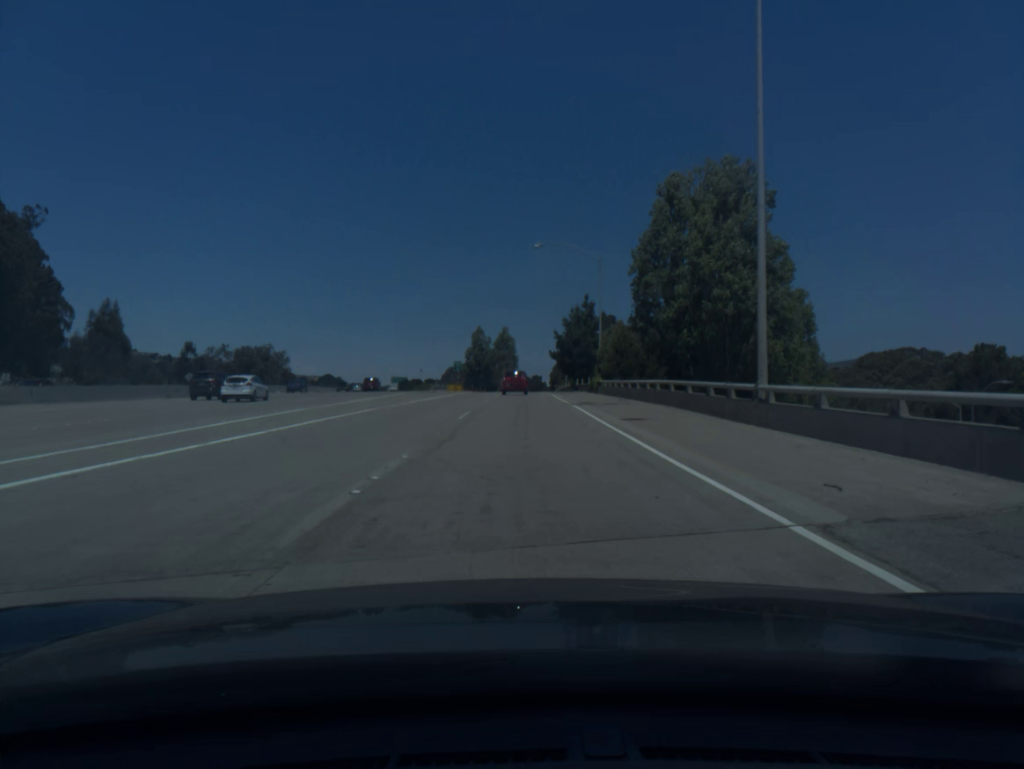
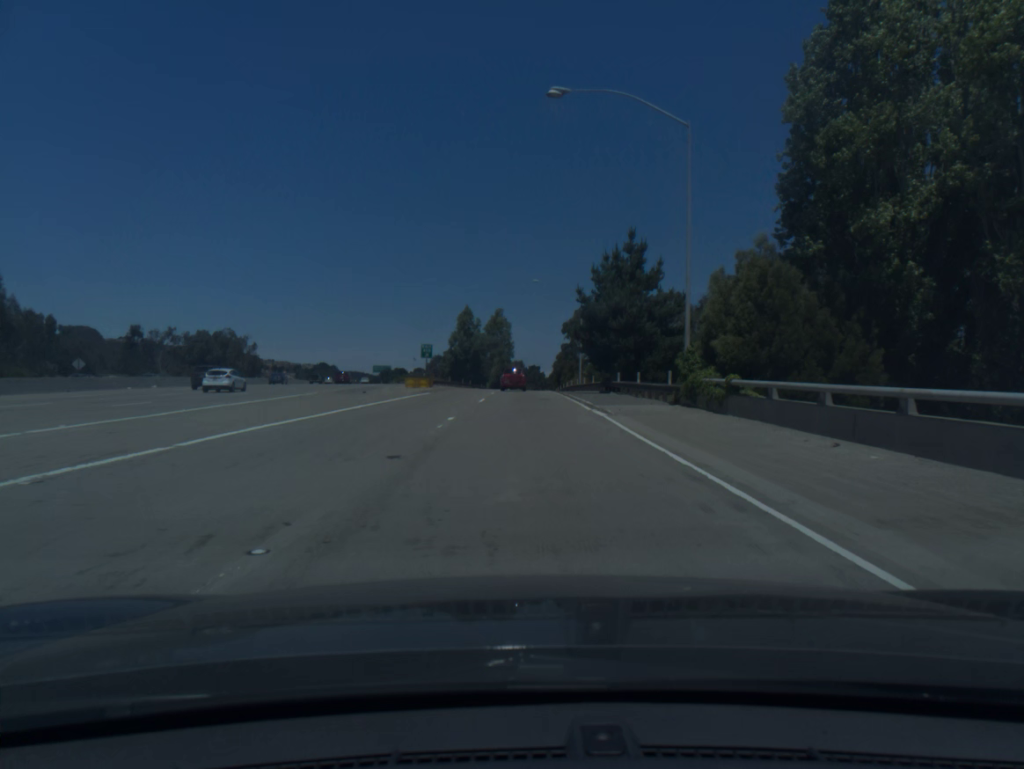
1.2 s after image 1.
(+0.1, +35.7) m; 0°
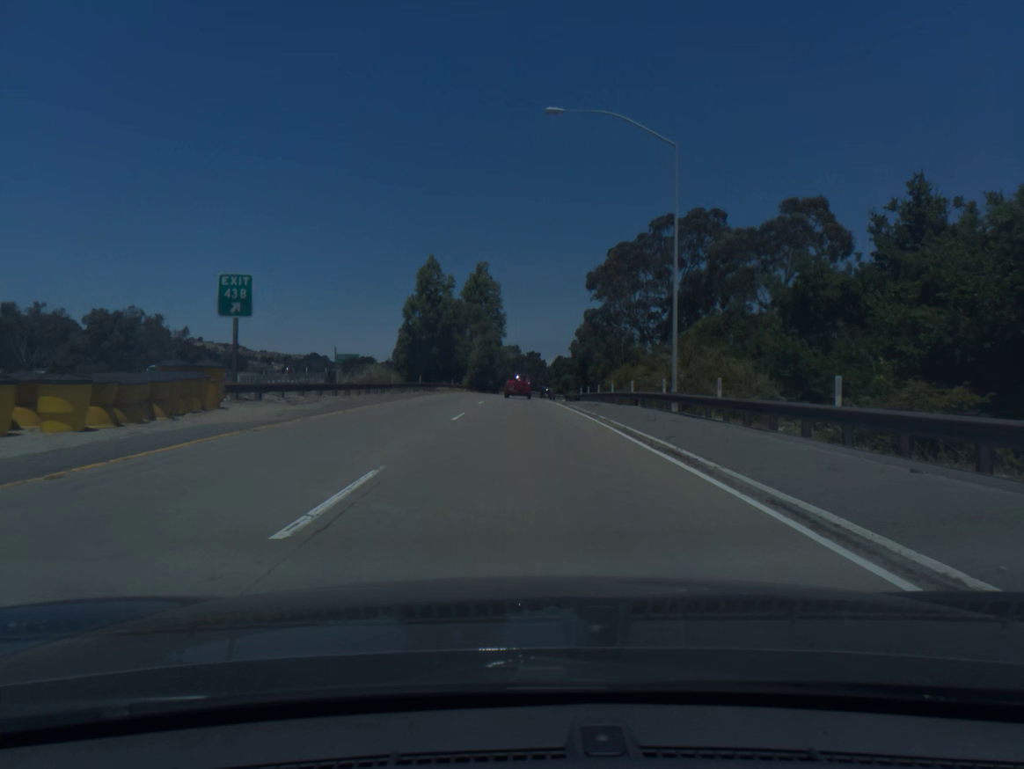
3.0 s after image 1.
(+0.2, +53.4) m; 0°
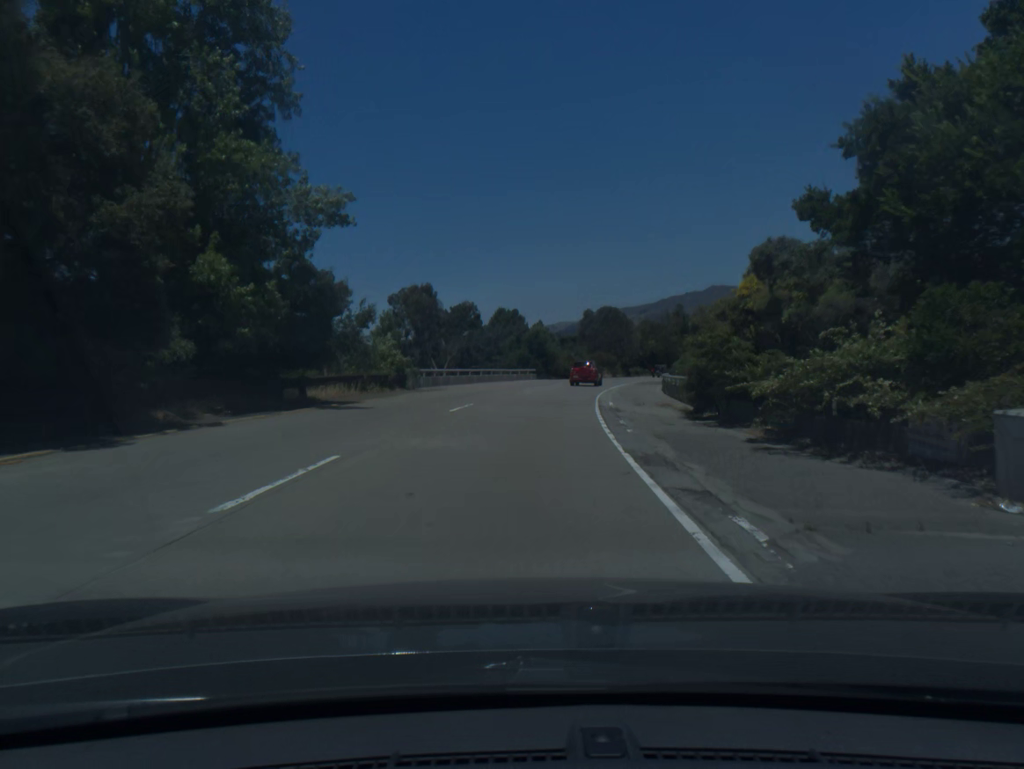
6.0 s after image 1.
(+1.5, +87.3) m; +4°
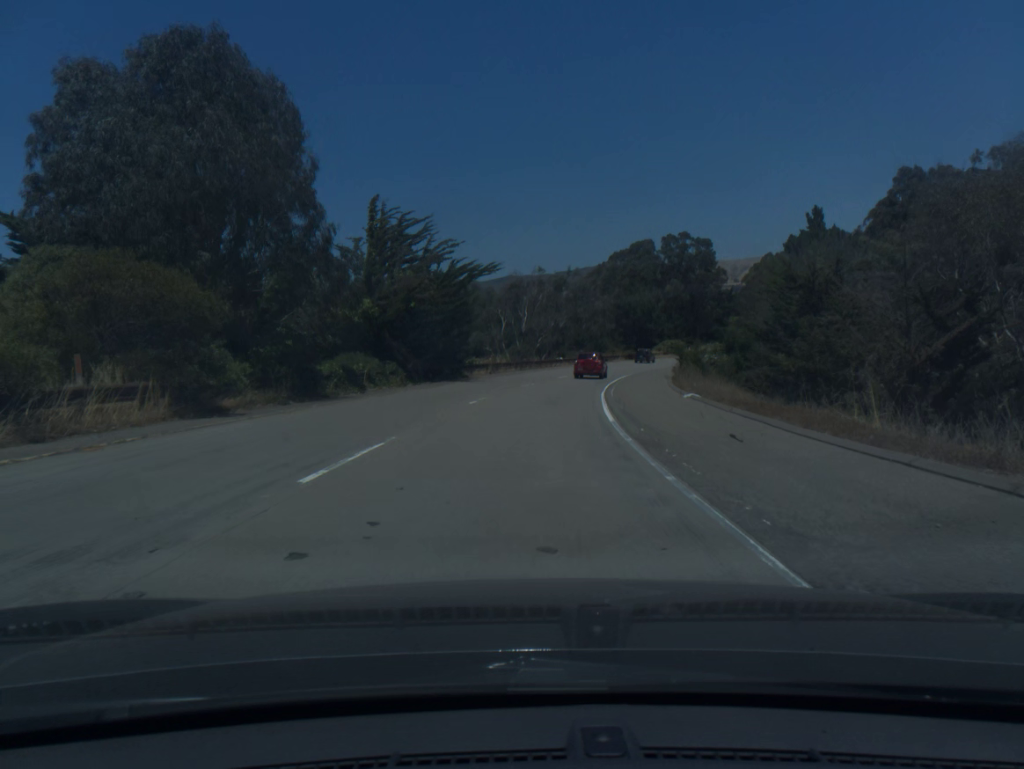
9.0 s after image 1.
(+13.2, +84.7) m; +18°
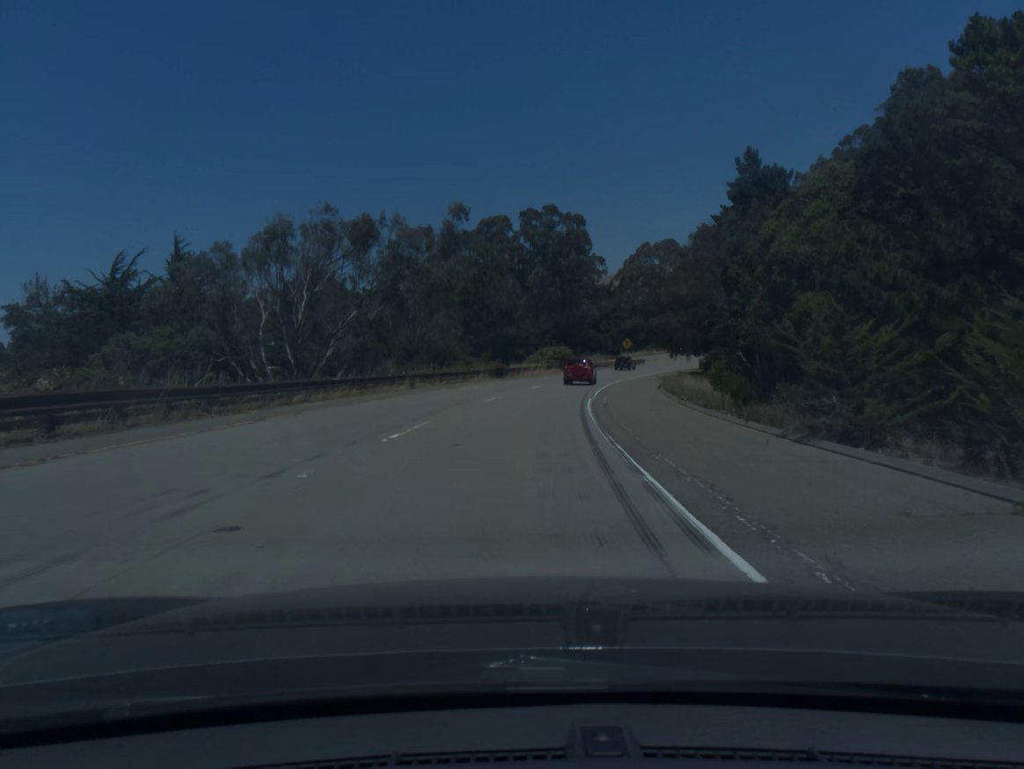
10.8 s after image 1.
(+5.3, +51.6) m; +12°
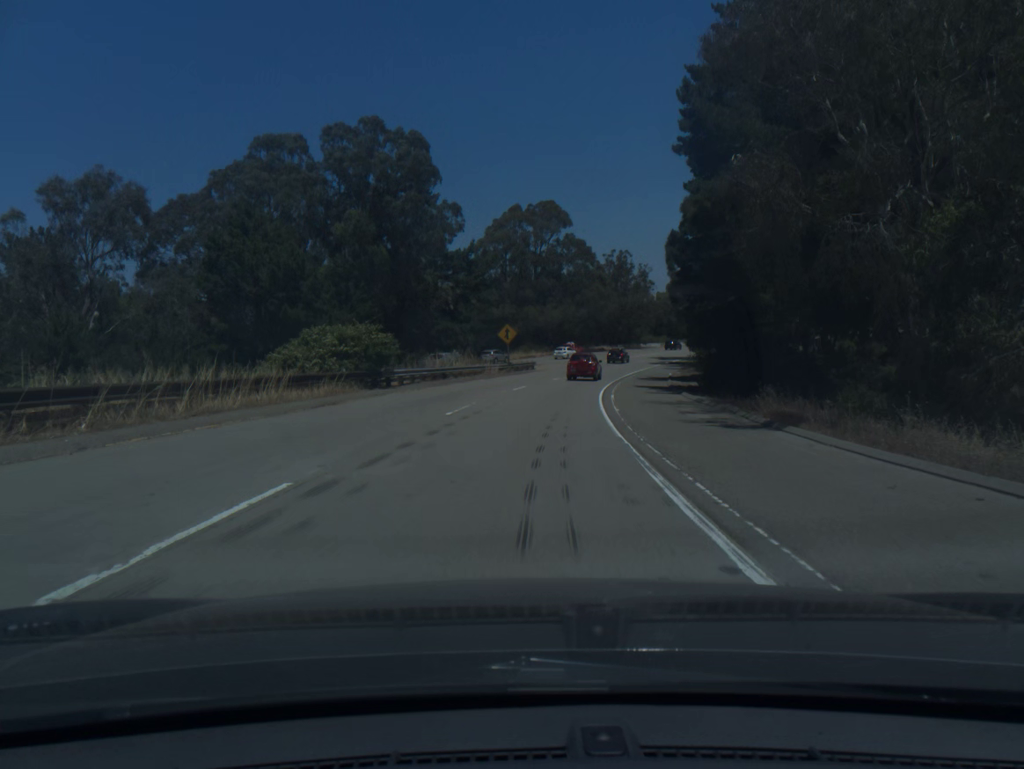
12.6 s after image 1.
(+4.7, +52.6) m; +11°
